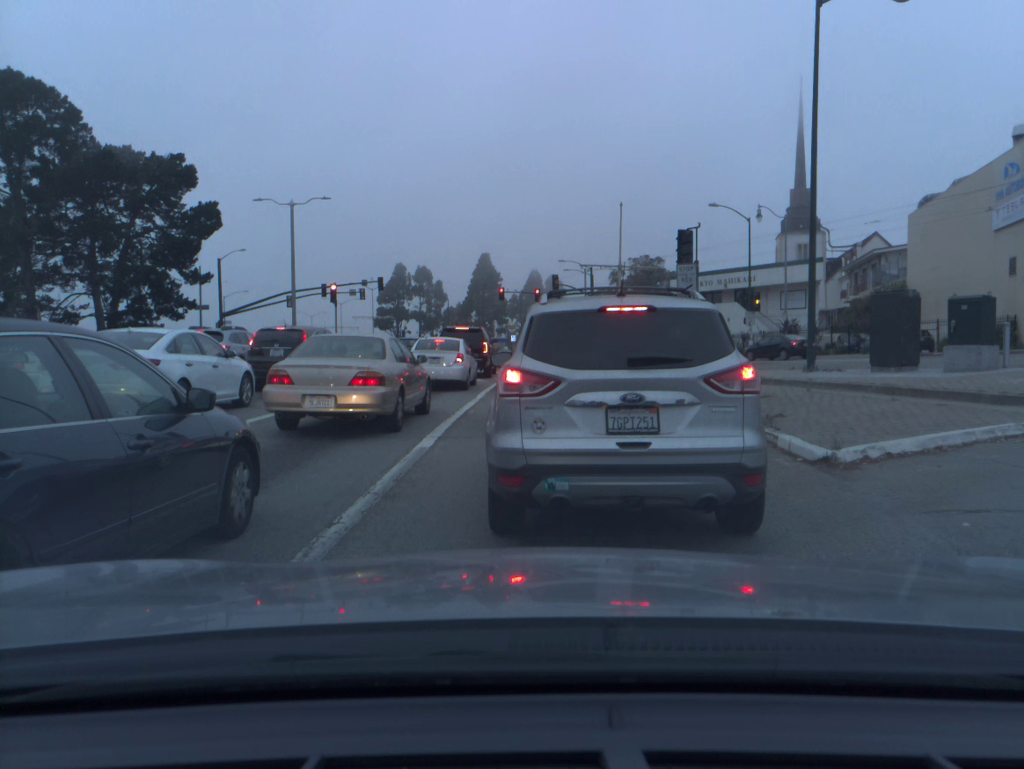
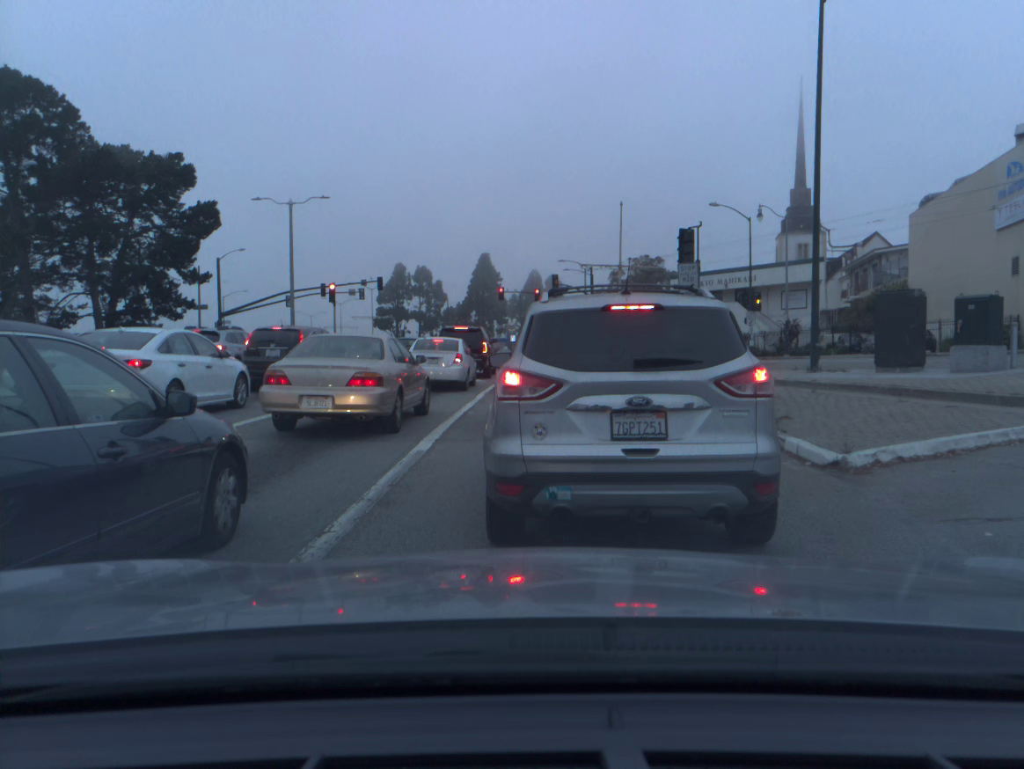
(0.0, +0.3) m; 0°
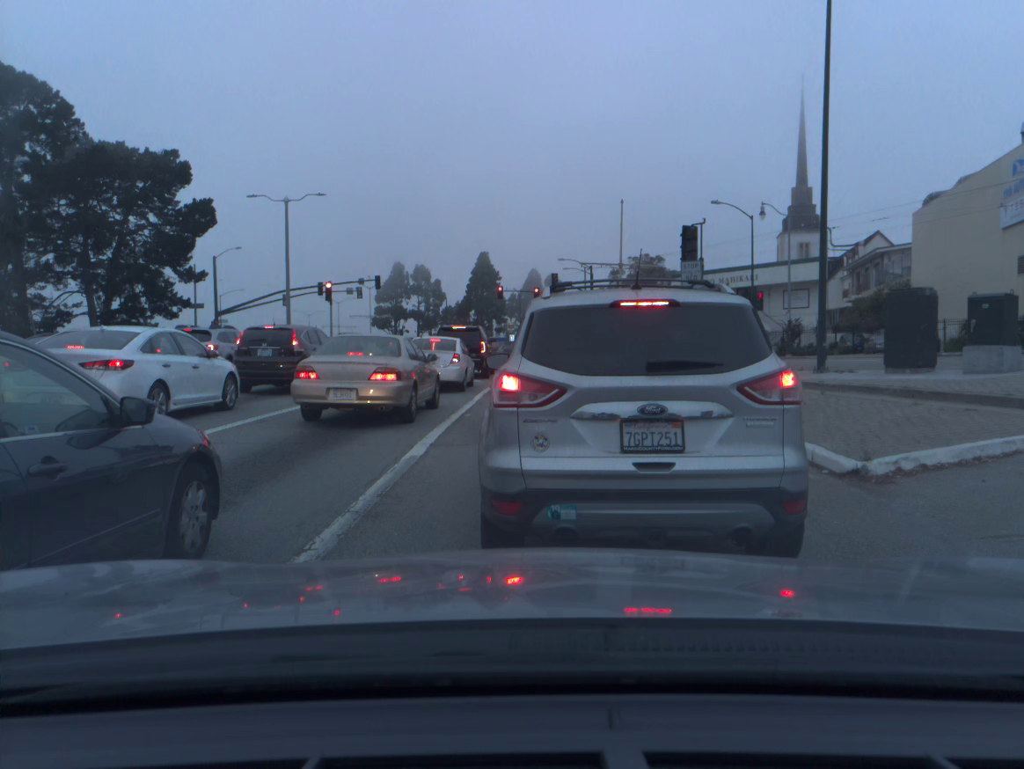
(0.0, +0.5) m; 0°
